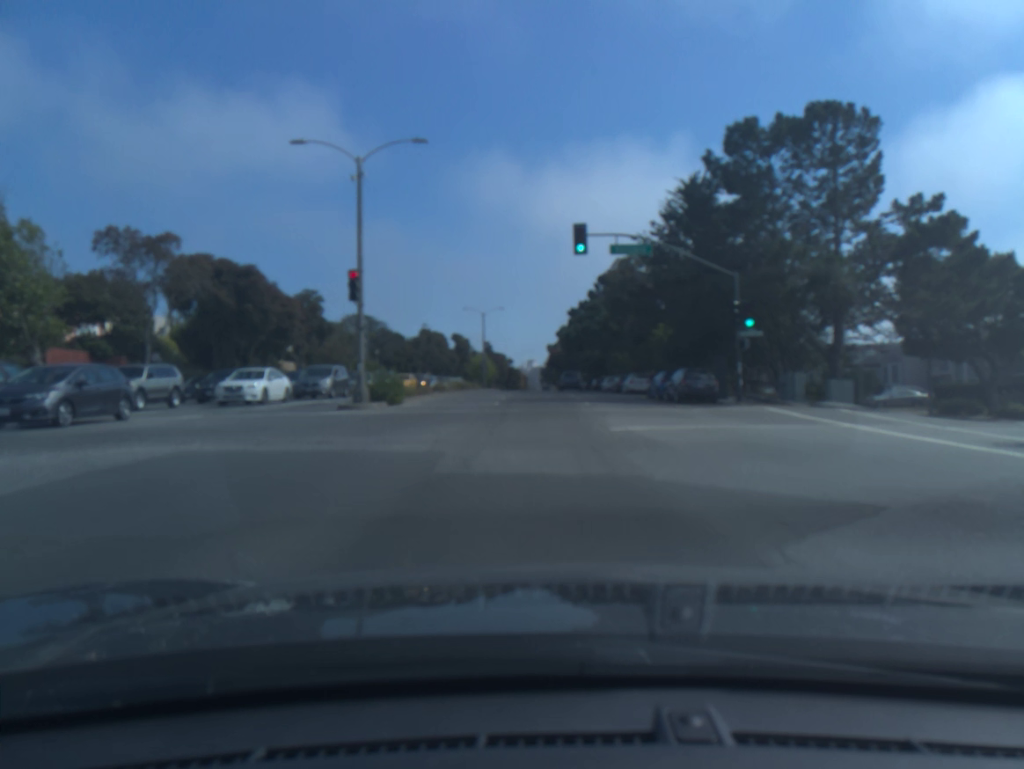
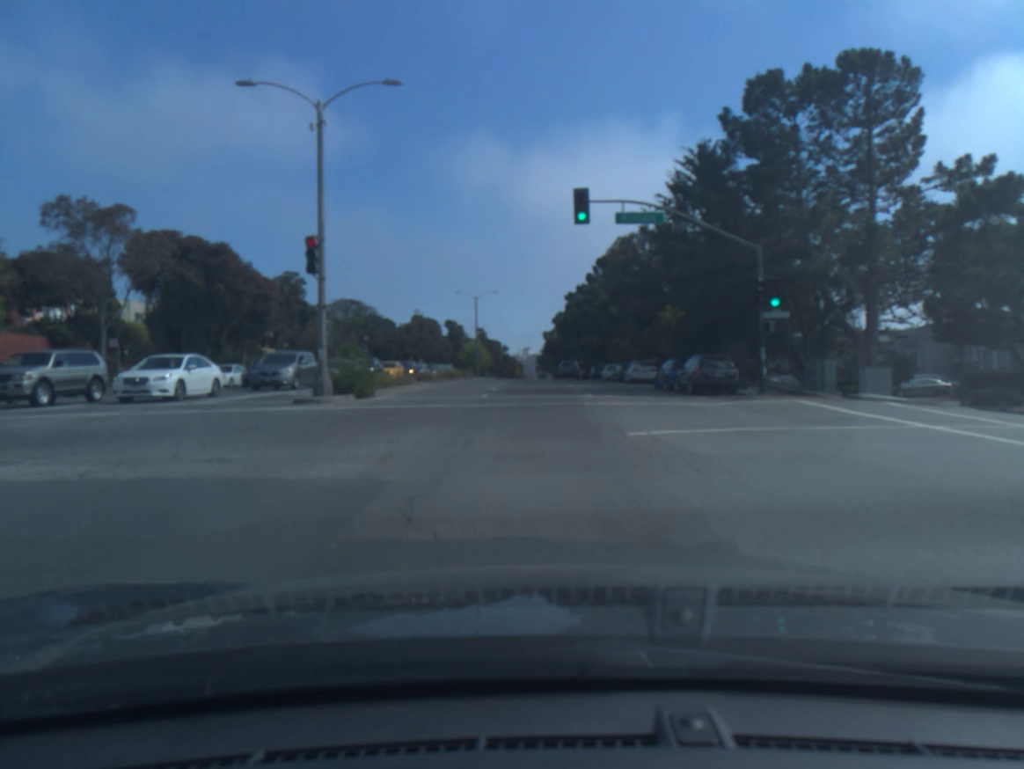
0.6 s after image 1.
(0.0, +3.9) m; 0°
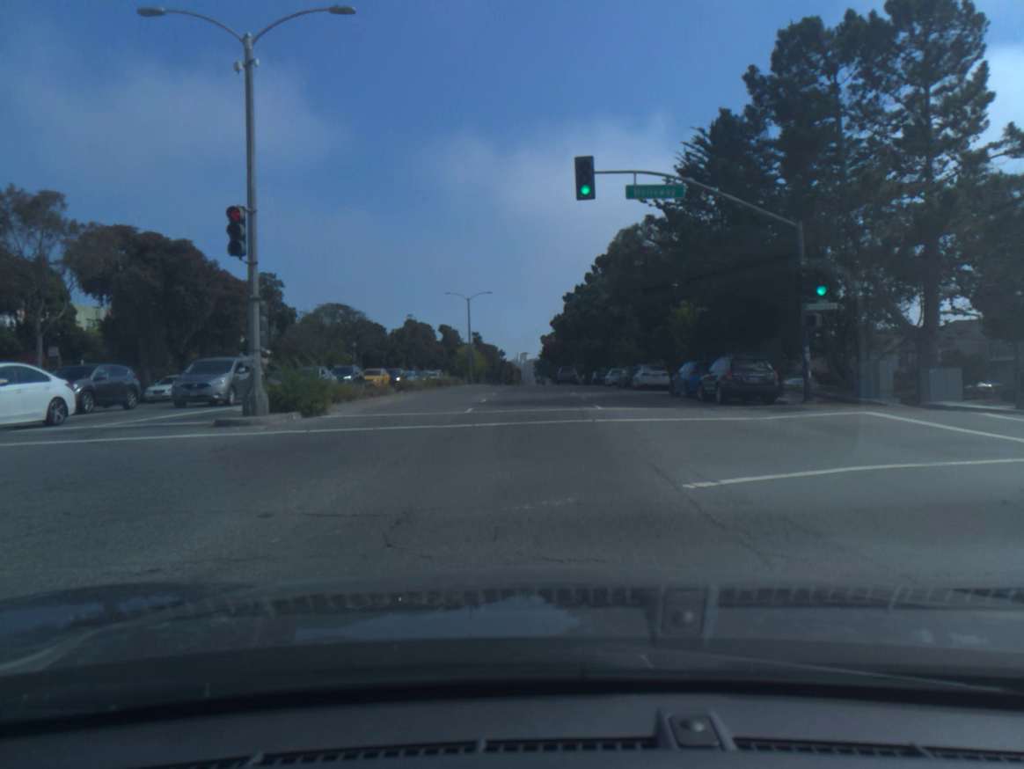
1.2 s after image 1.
(0.0, +4.9) m; +1°
